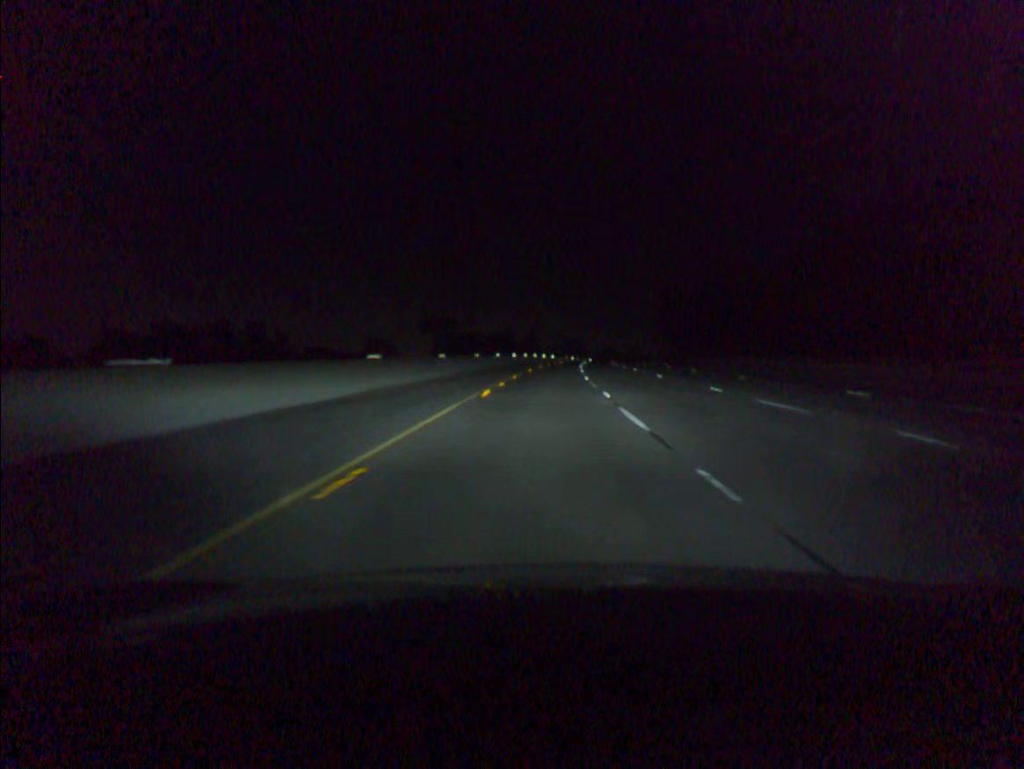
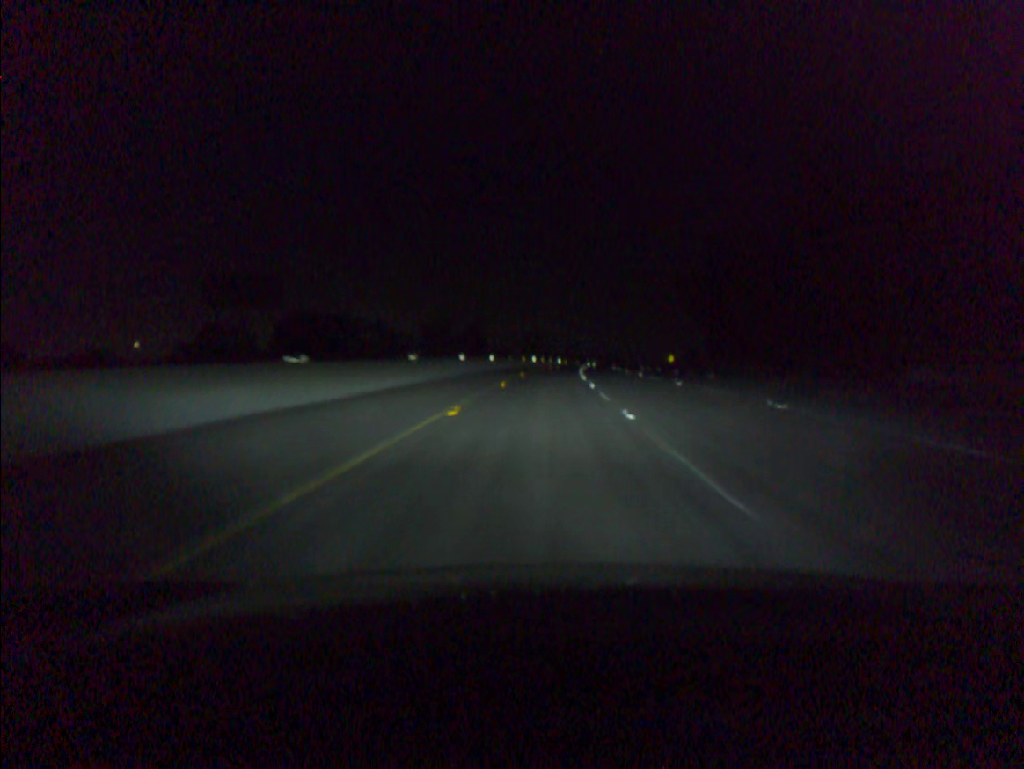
(+2.5, +80.1) m; +3°
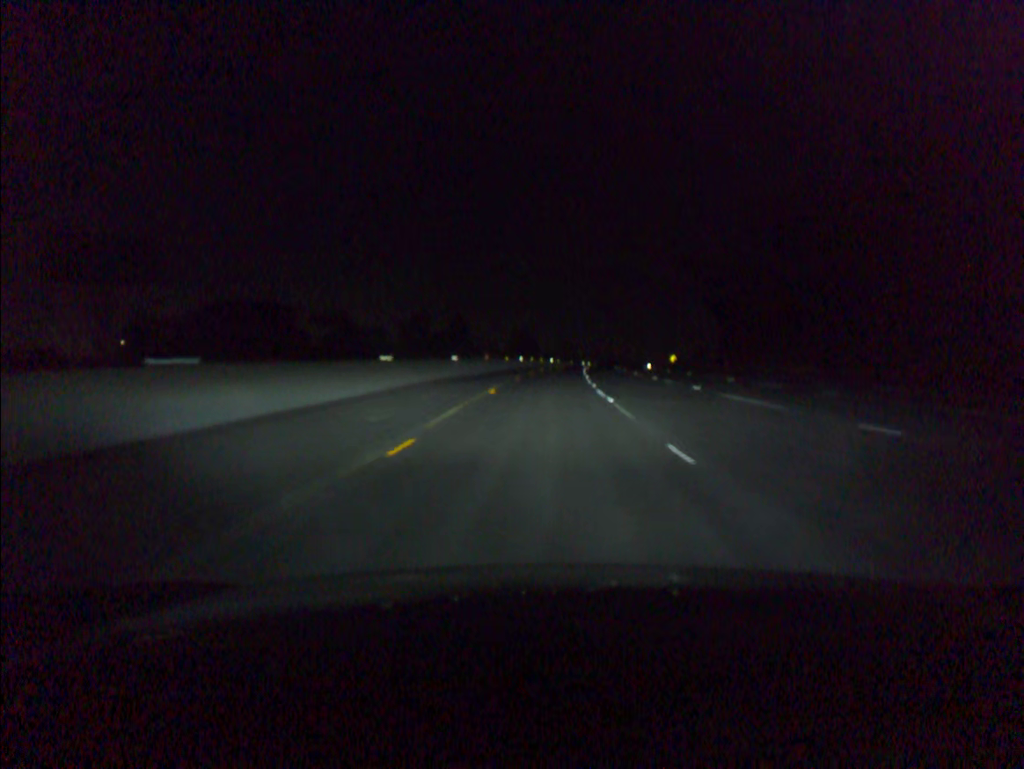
(+0.1, +20.1) m; +1°
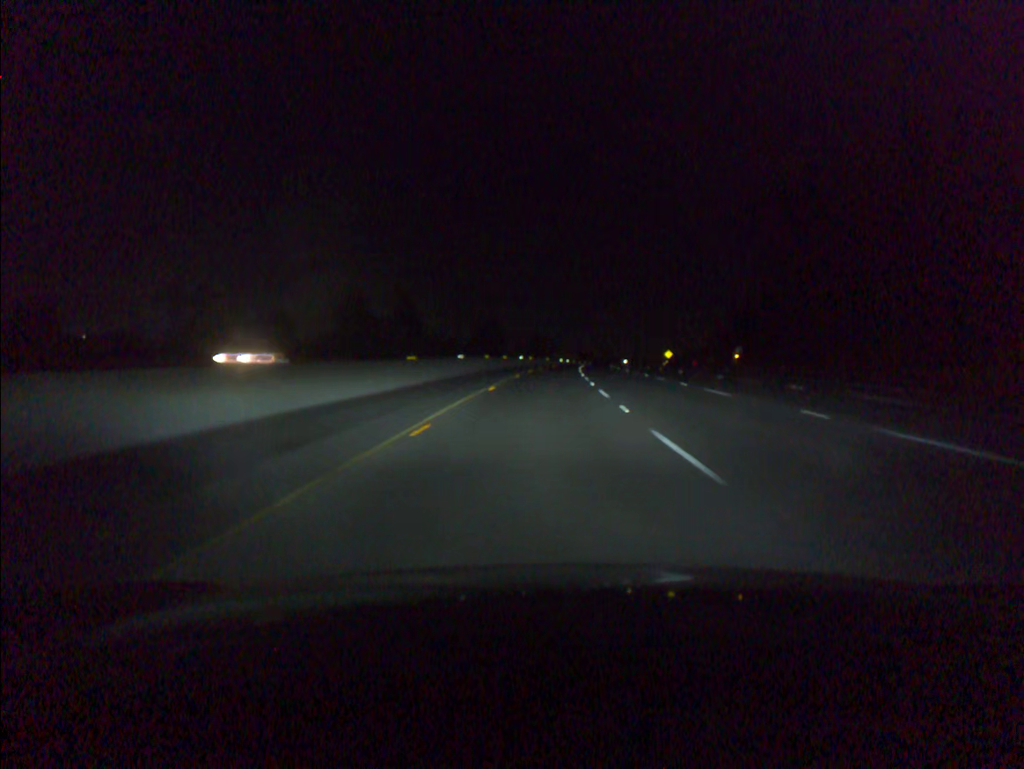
(+0.7, +40.4) m; +2°
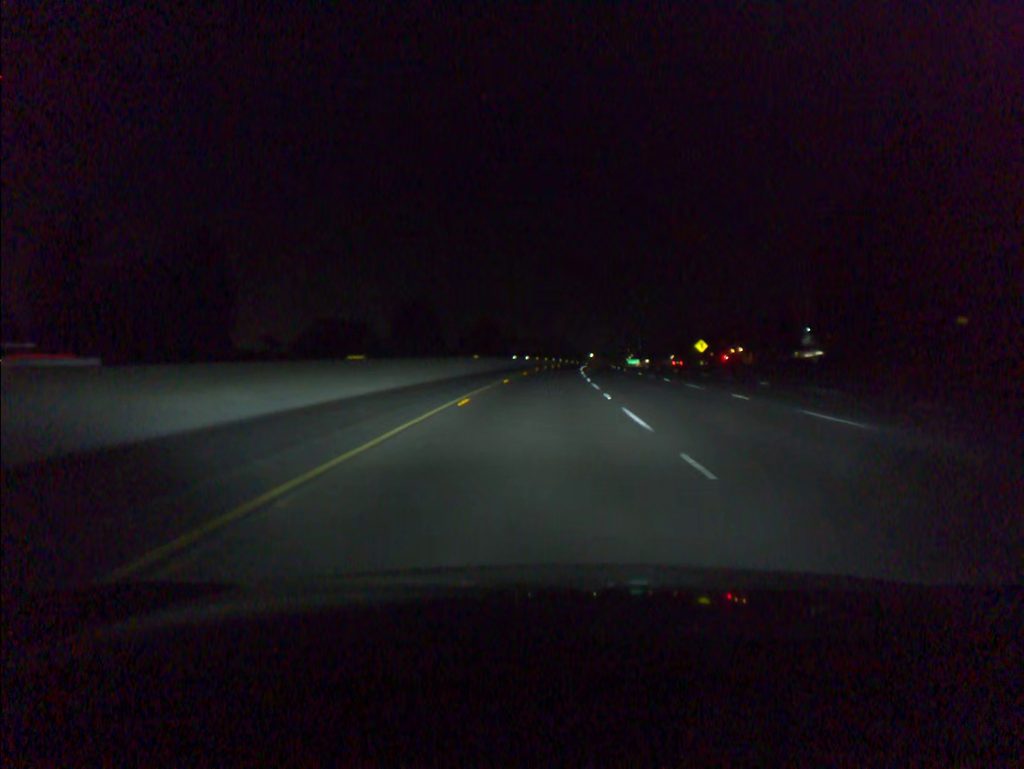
(+2.4, +81.1) m; +3°
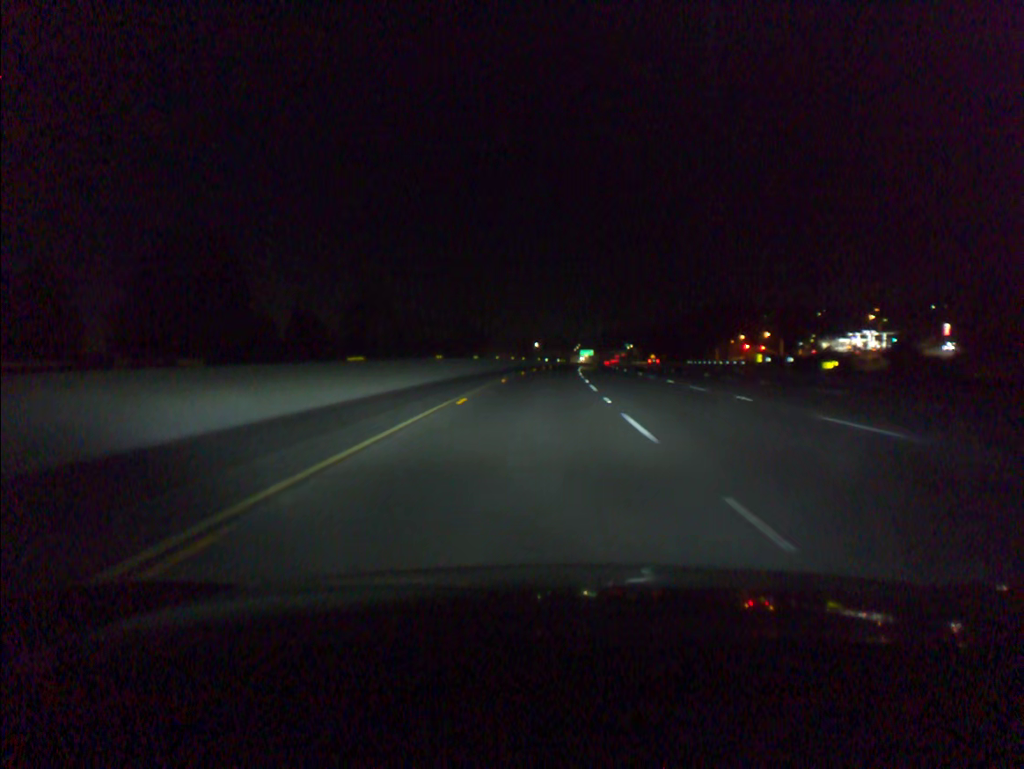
(+3.9, +101.5) m; +4°
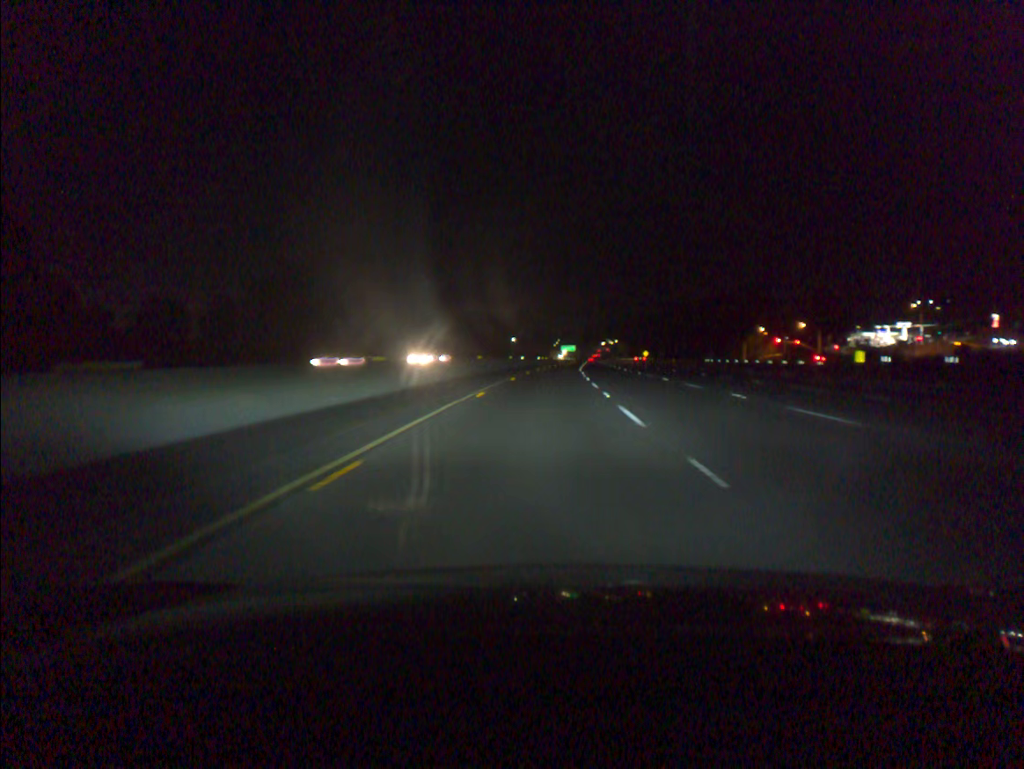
(+0.5, +40.6) m; +2°
